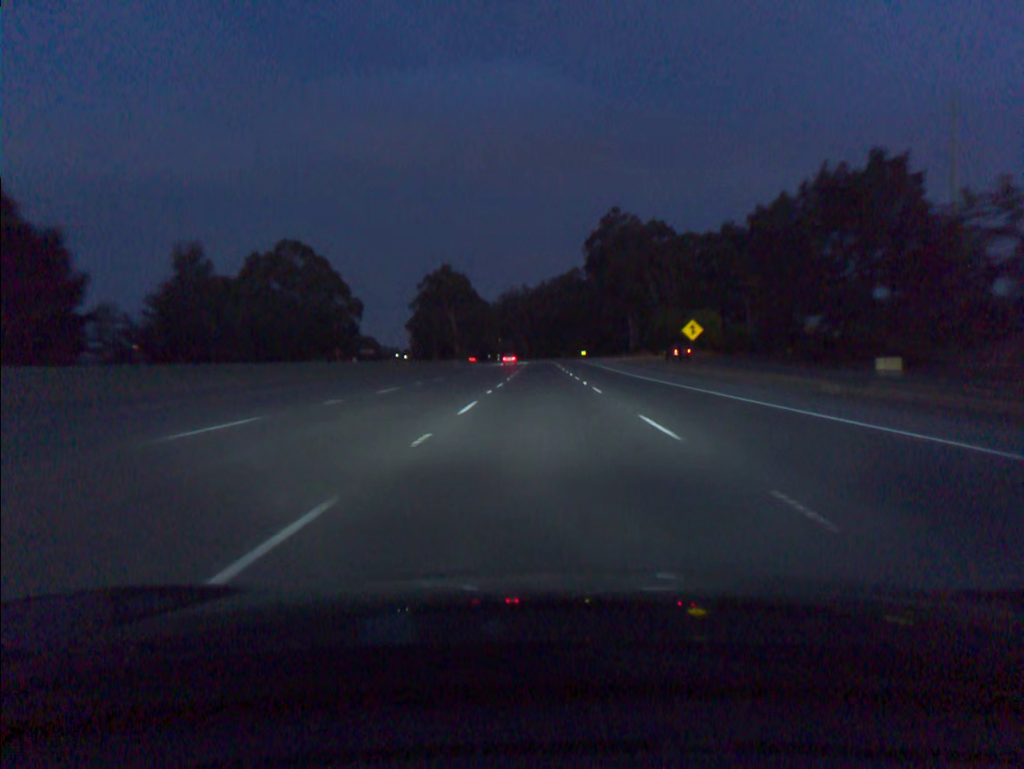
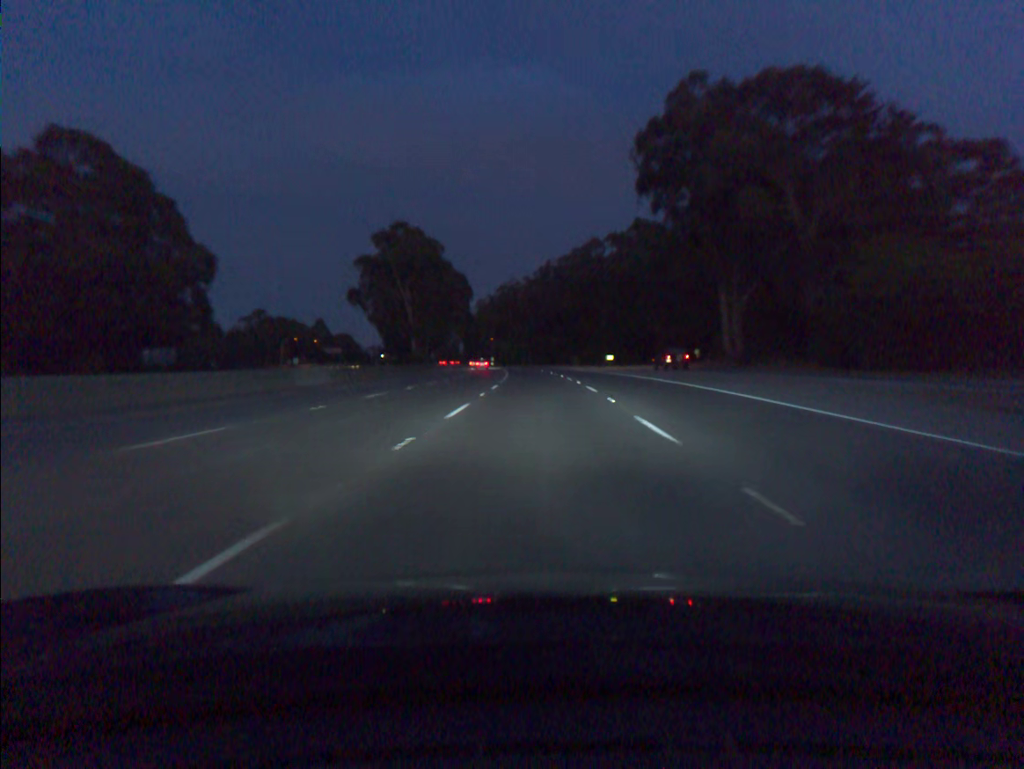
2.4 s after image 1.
(0.0, +73.5) m; 0°
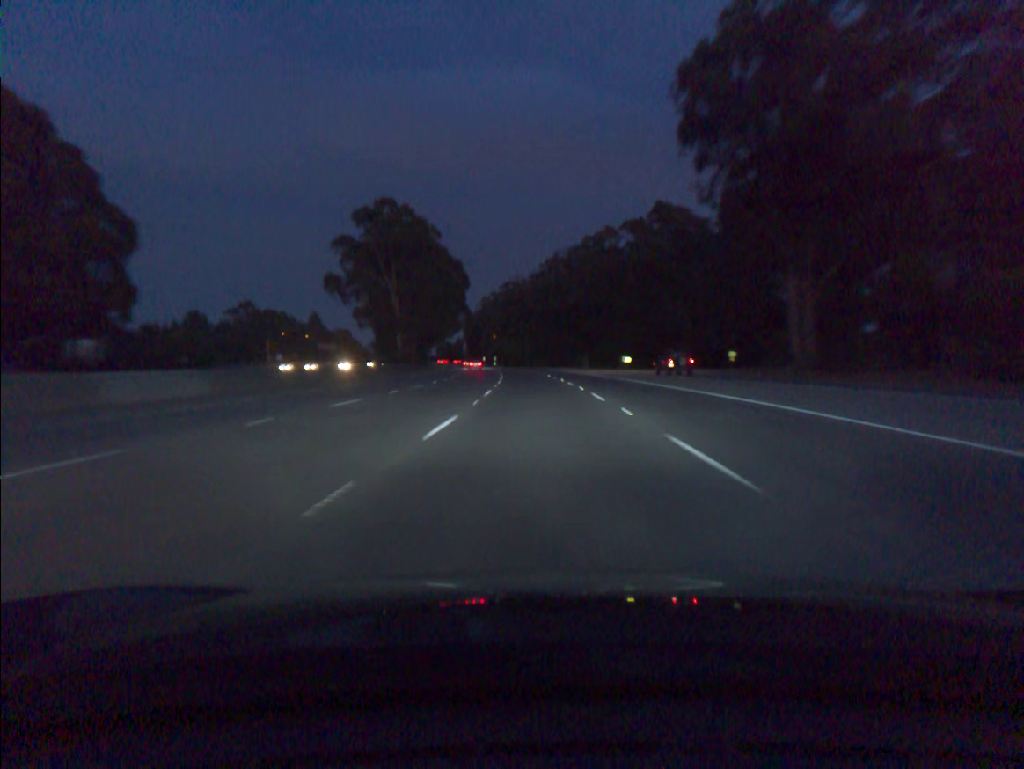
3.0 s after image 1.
(-0.1, +18.3) m; 0°
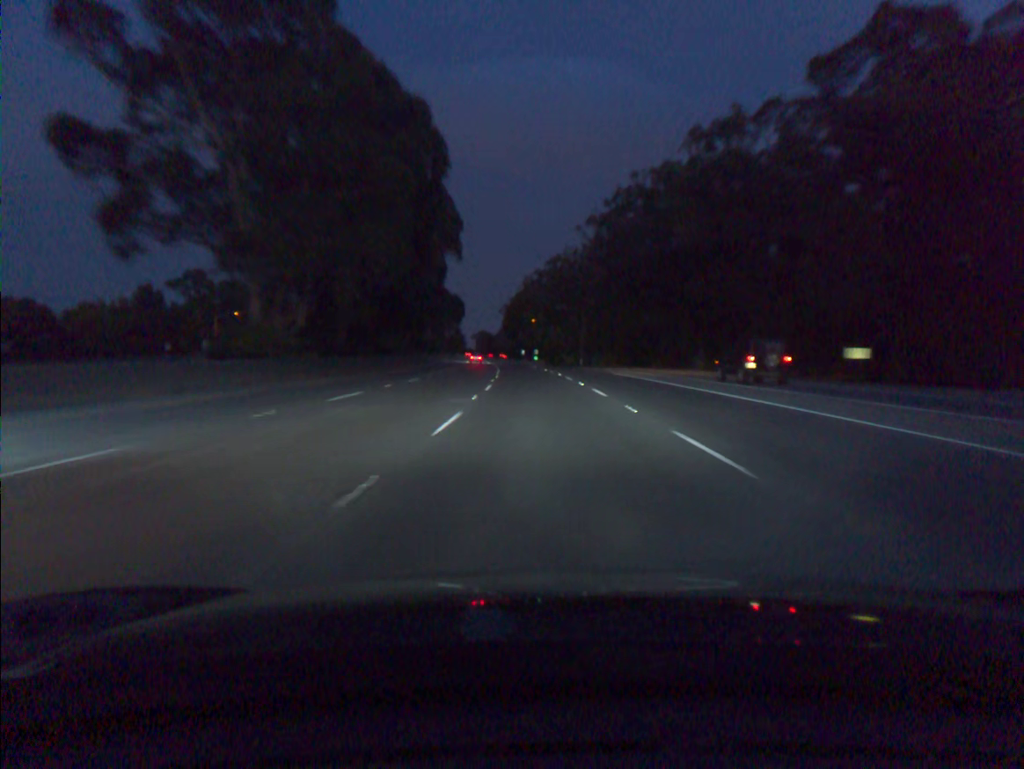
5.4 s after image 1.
(-2.1, +73.3) m; -4°
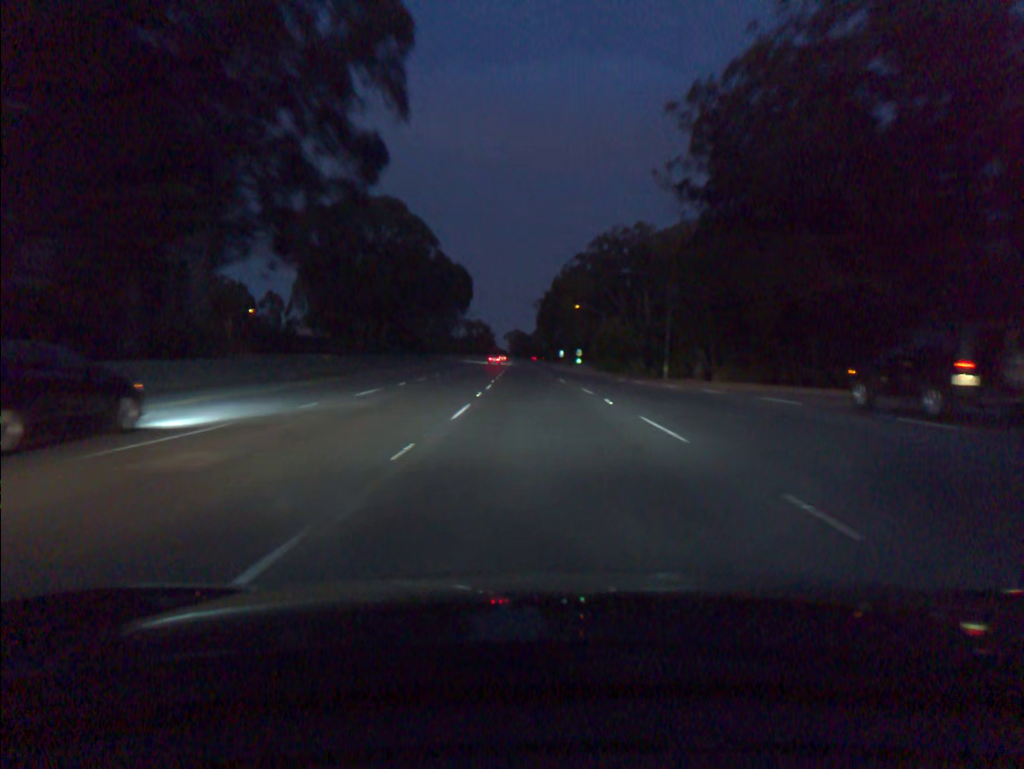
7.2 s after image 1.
(-1.4, +55.0) m; -3°
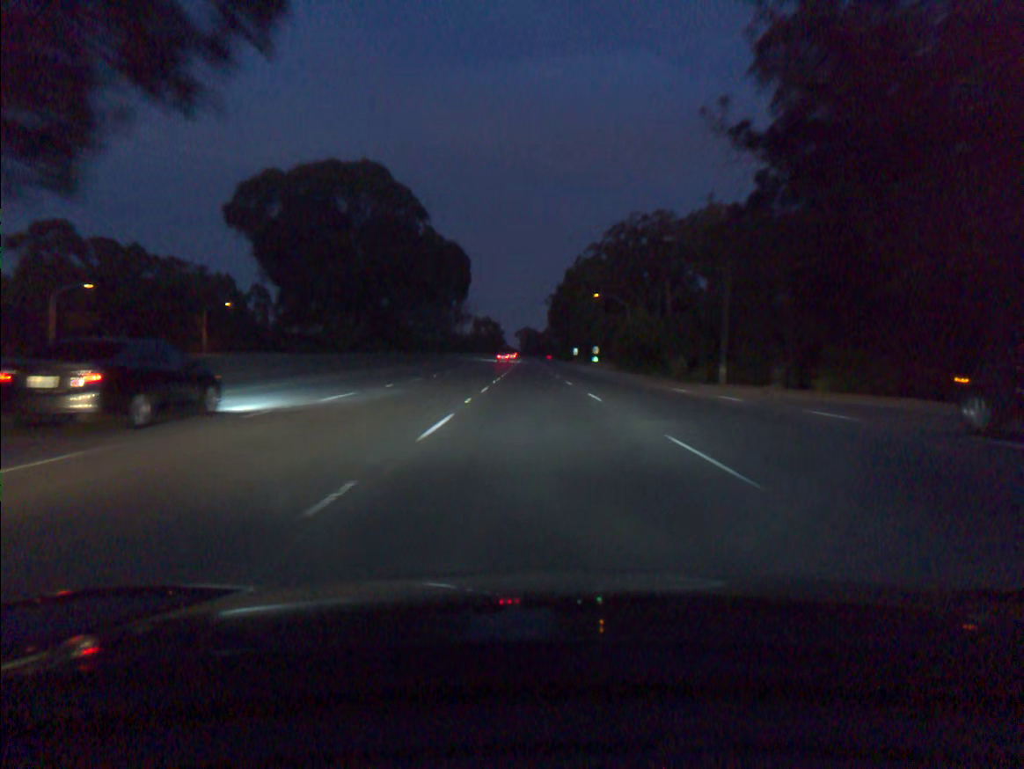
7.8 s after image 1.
(-0.1, +18.3) m; -1°
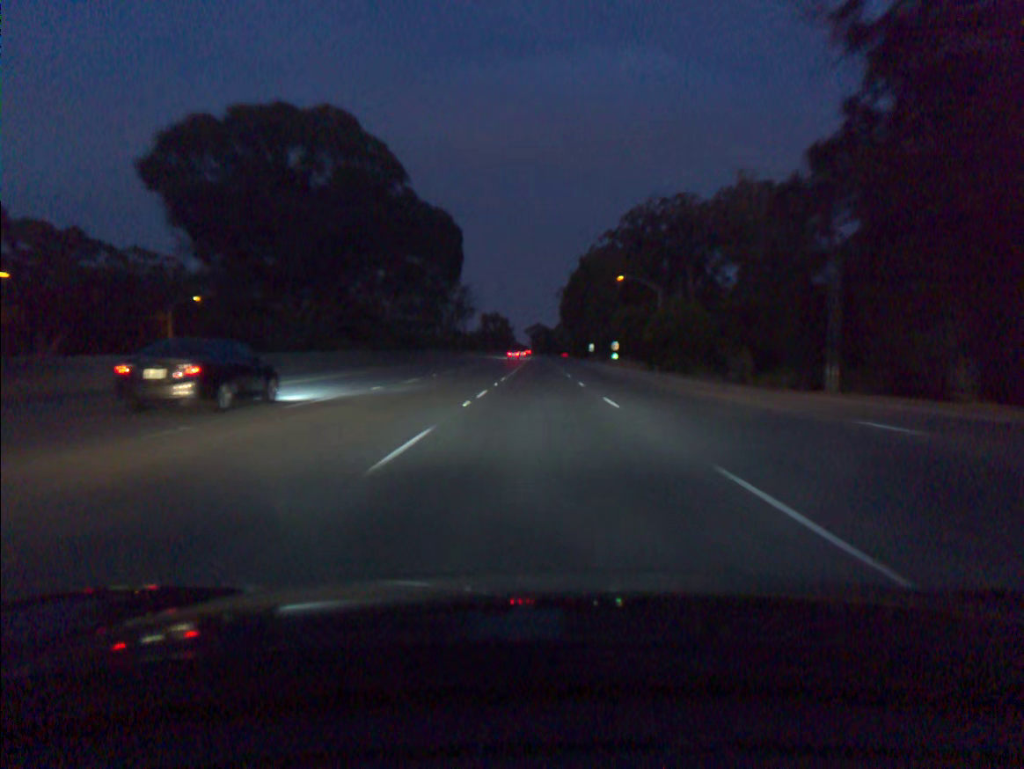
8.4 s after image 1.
(-0.1, +18.3) m; -1°
